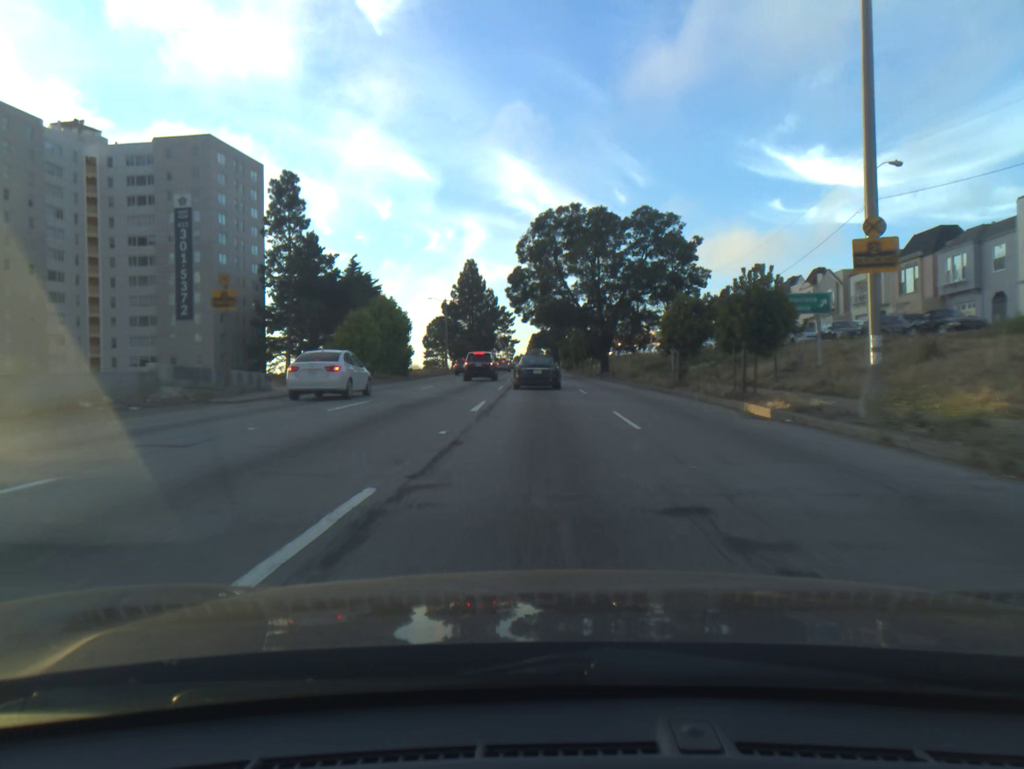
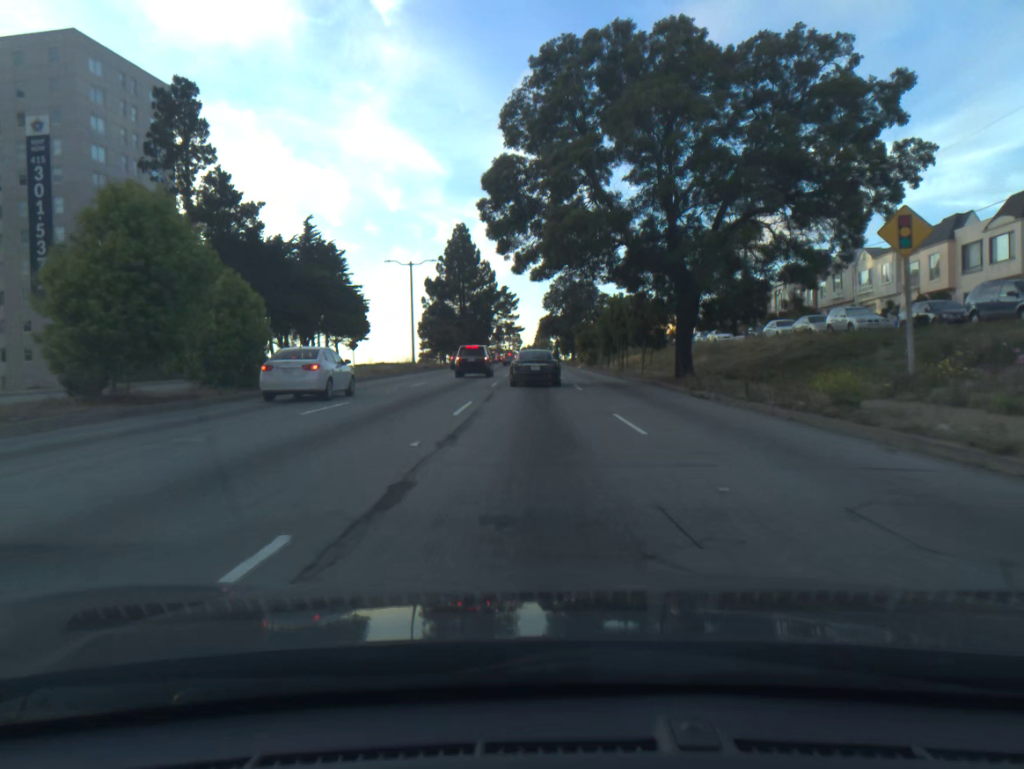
(-0.1, +31.4) m; -1°
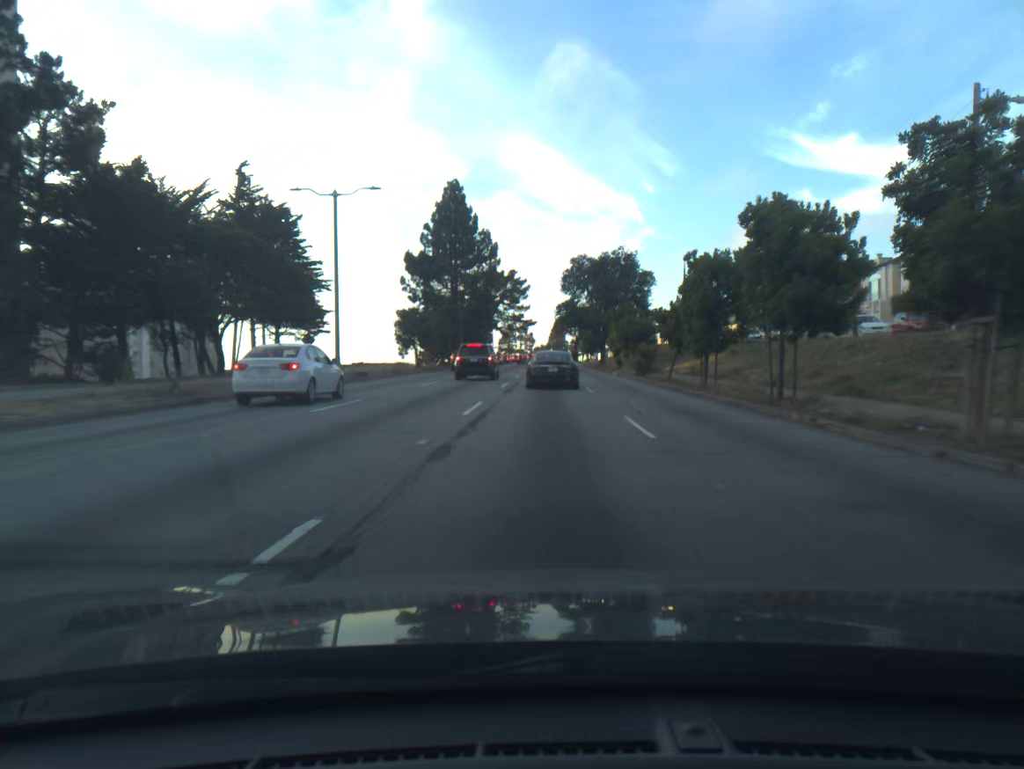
(-0.3, +29.4) m; -1°
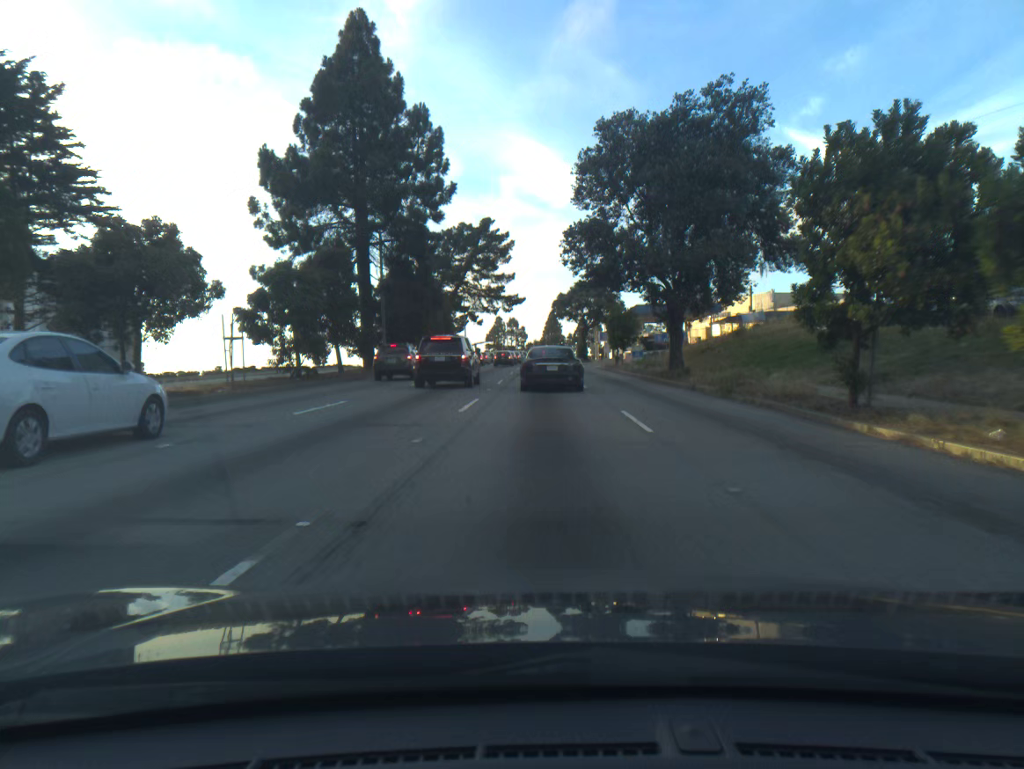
(+0.3, +44.6) m; +1°
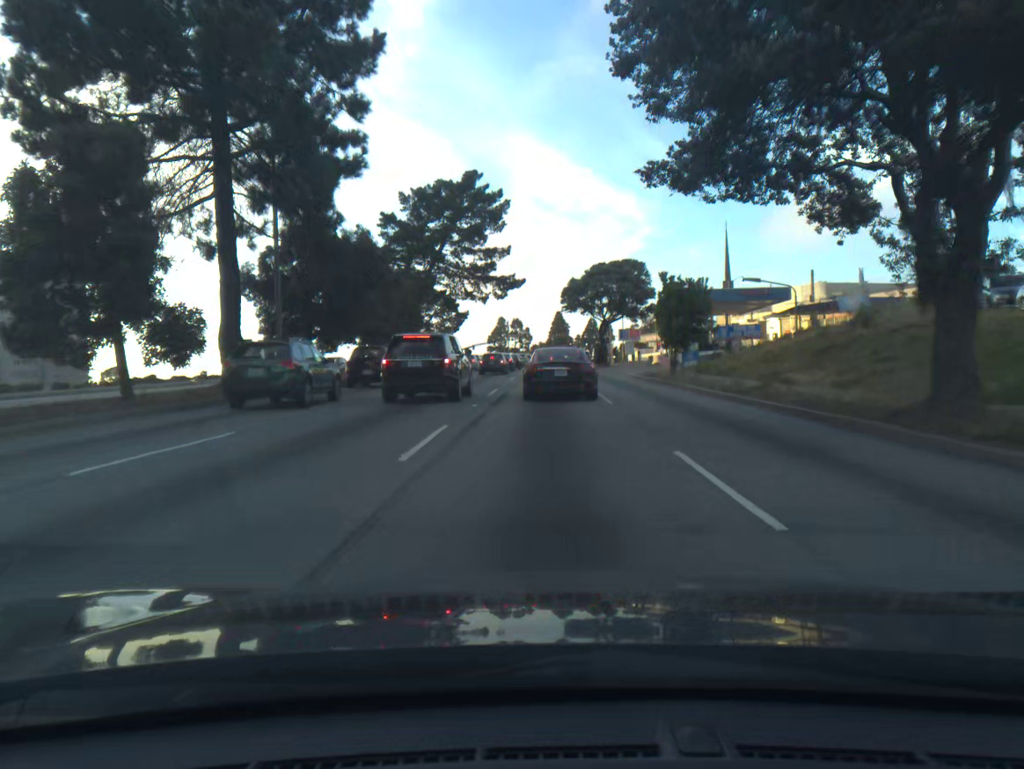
(0.0, +21.9) m; 0°
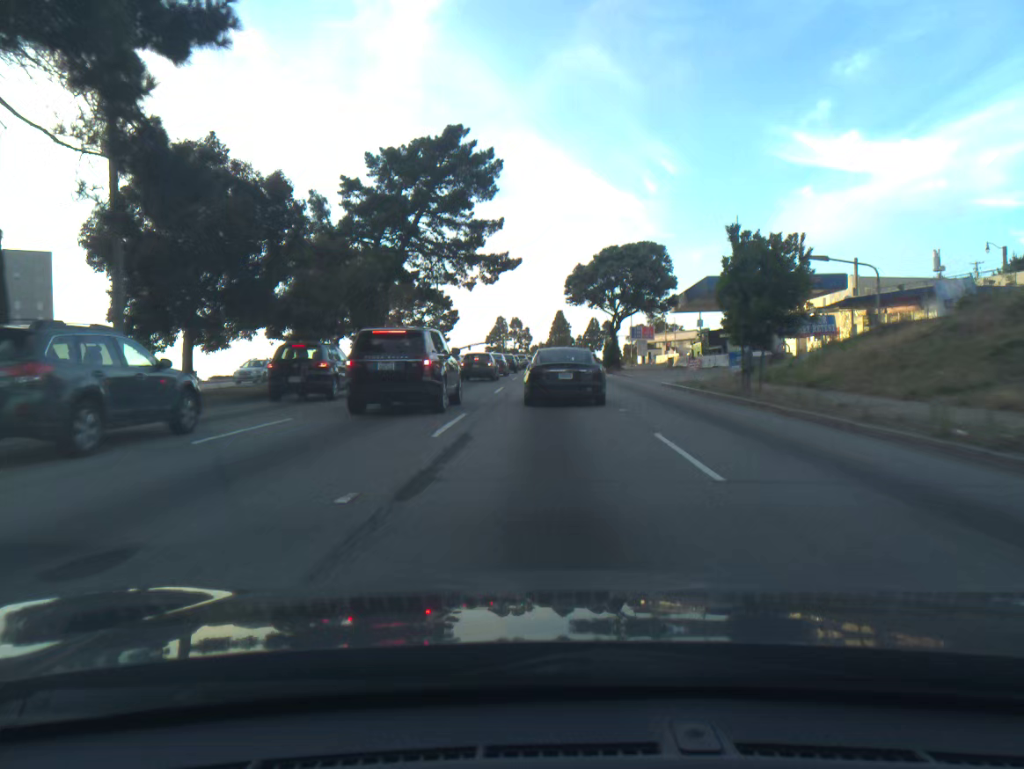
(0.0, +11.9) m; 0°
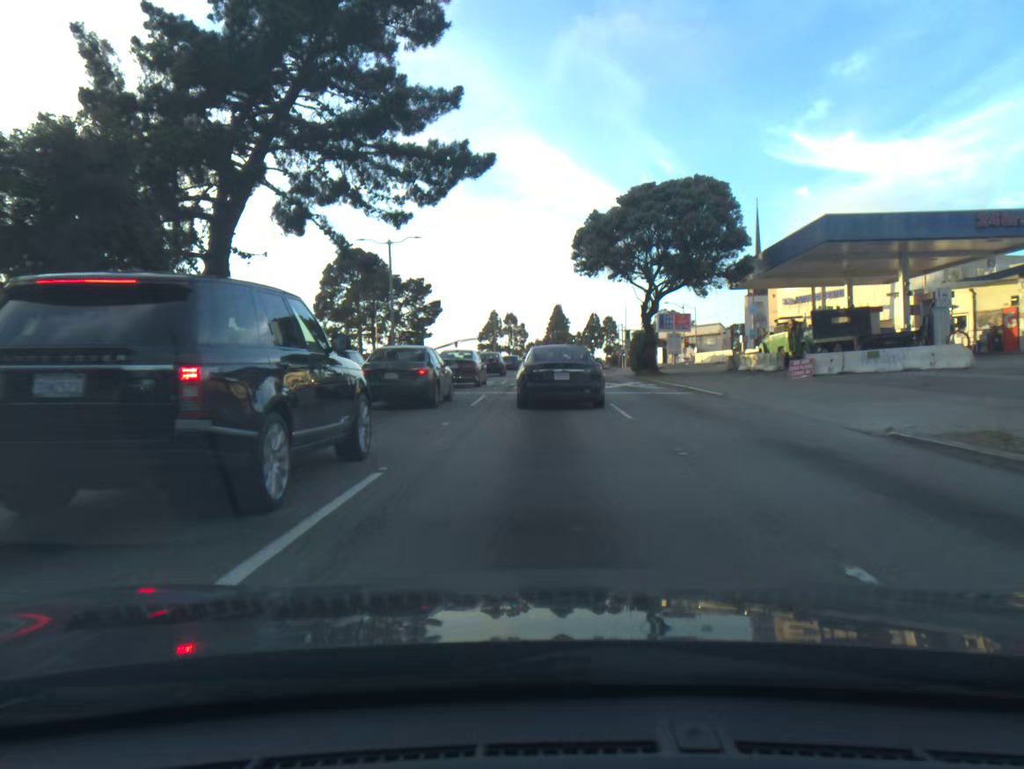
(0.0, +22.6) m; 0°
